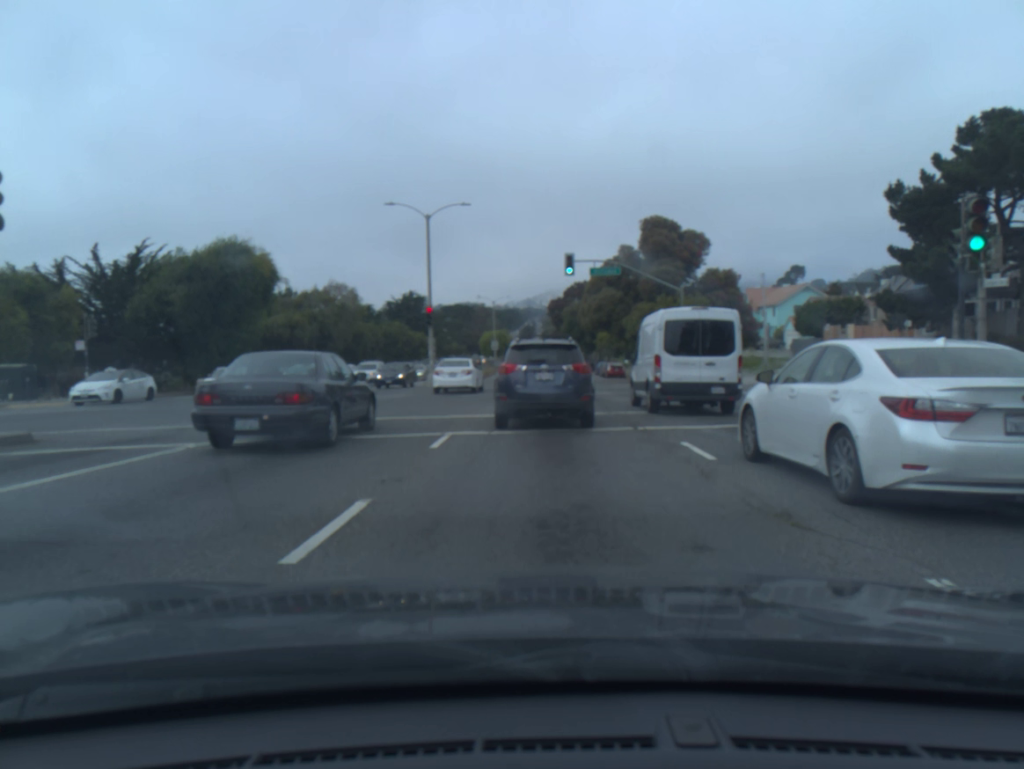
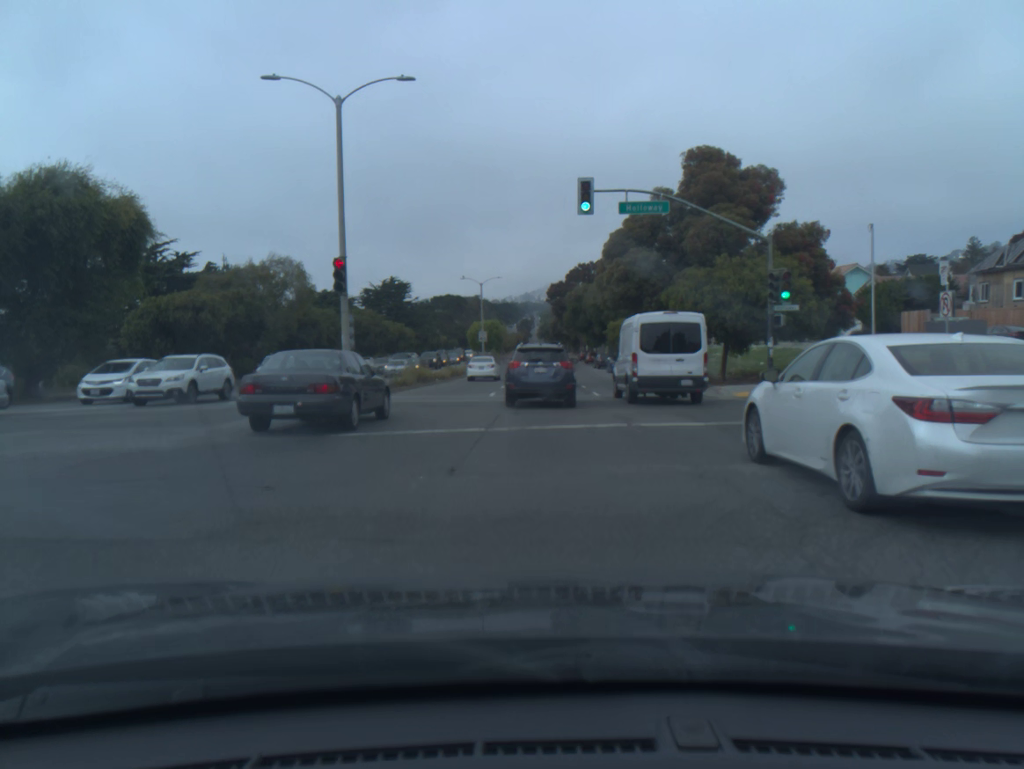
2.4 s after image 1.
(0.0, +17.8) m; 0°
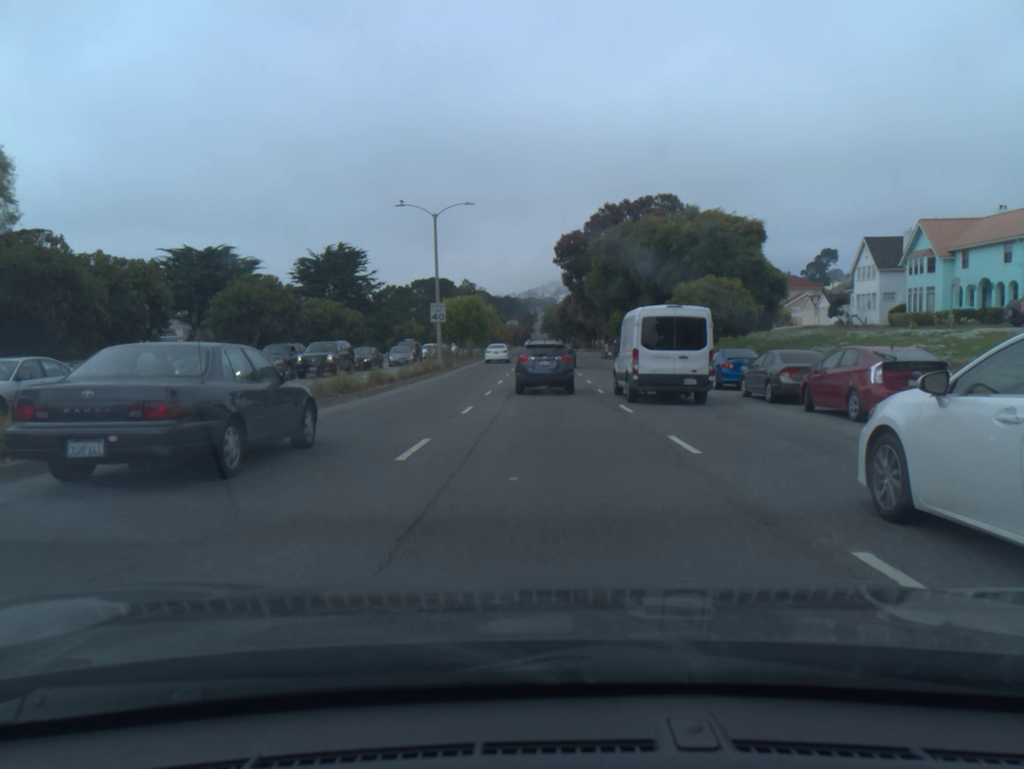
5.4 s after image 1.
(+0.2, +38.9) m; 0°
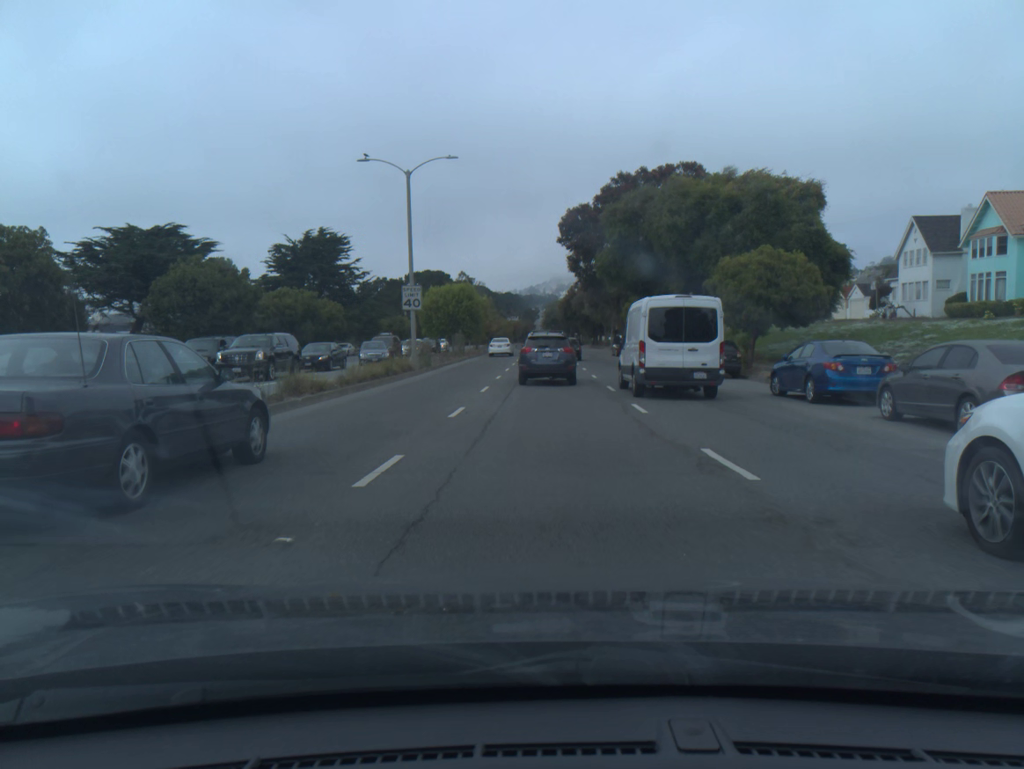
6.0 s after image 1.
(0.0, +9.6) m; 0°
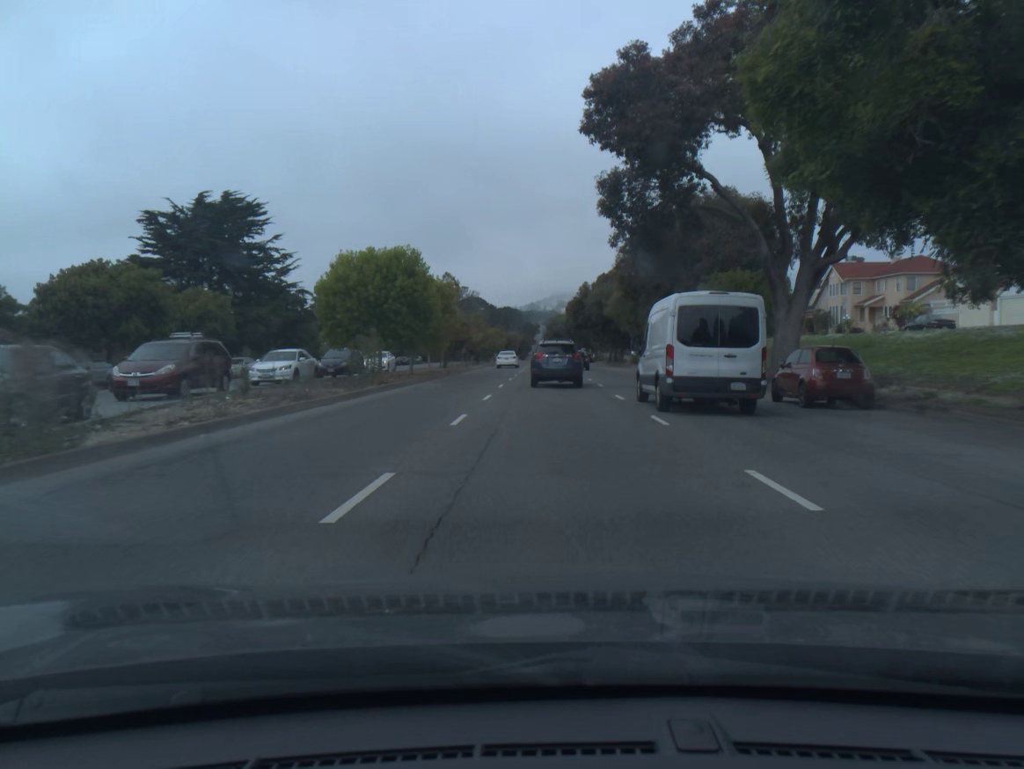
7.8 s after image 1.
(-0.1, +30.4) m; 0°
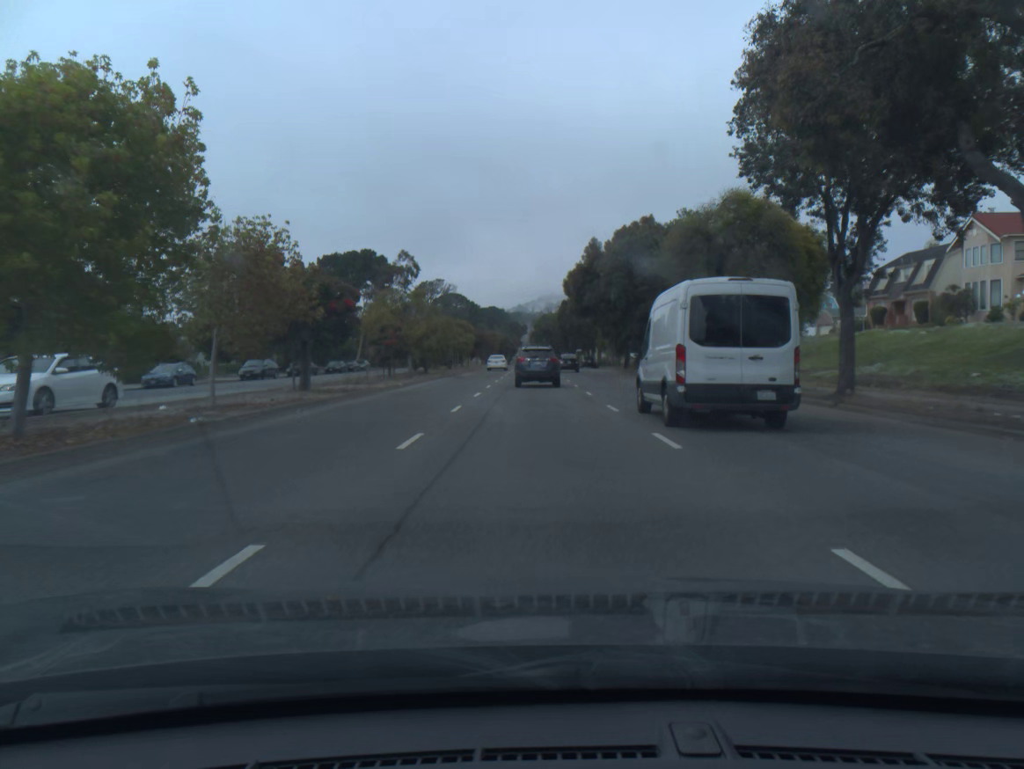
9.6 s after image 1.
(+0.4, +32.0) m; +1°
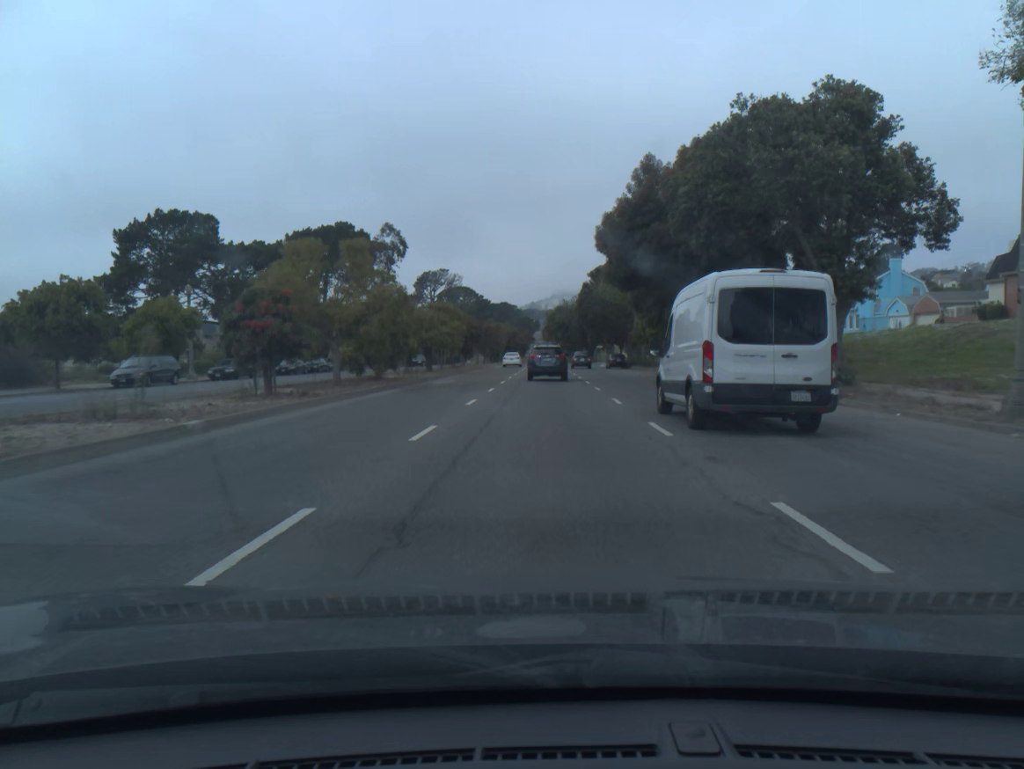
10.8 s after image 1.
(-0.2, +20.7) m; -1°
